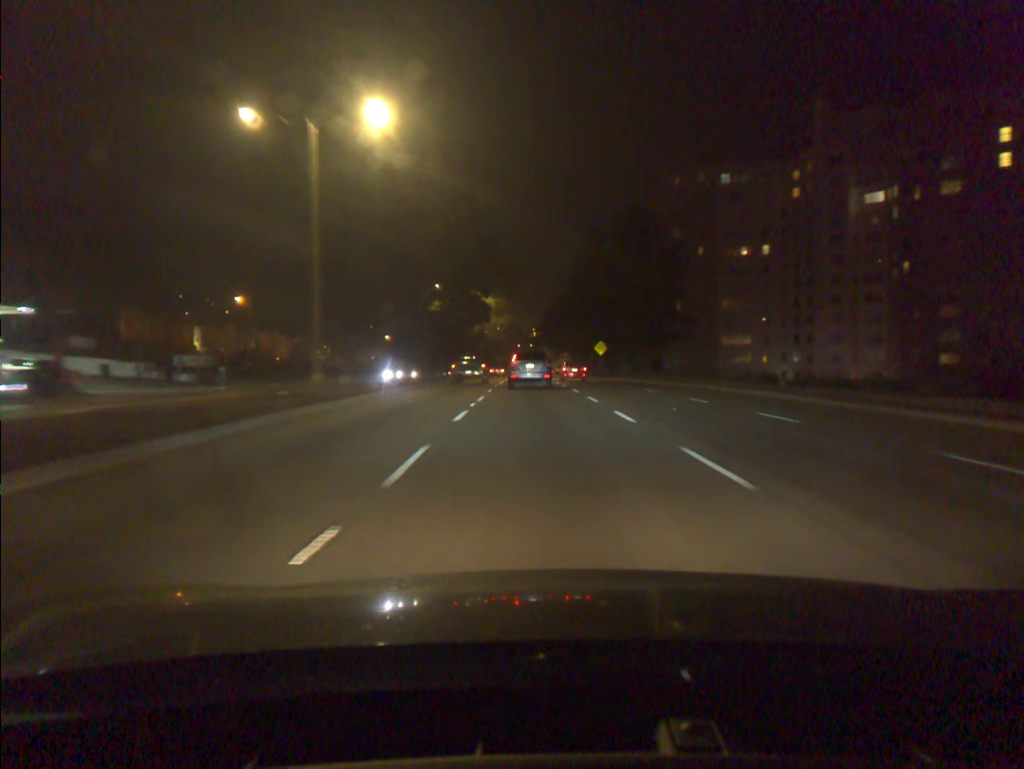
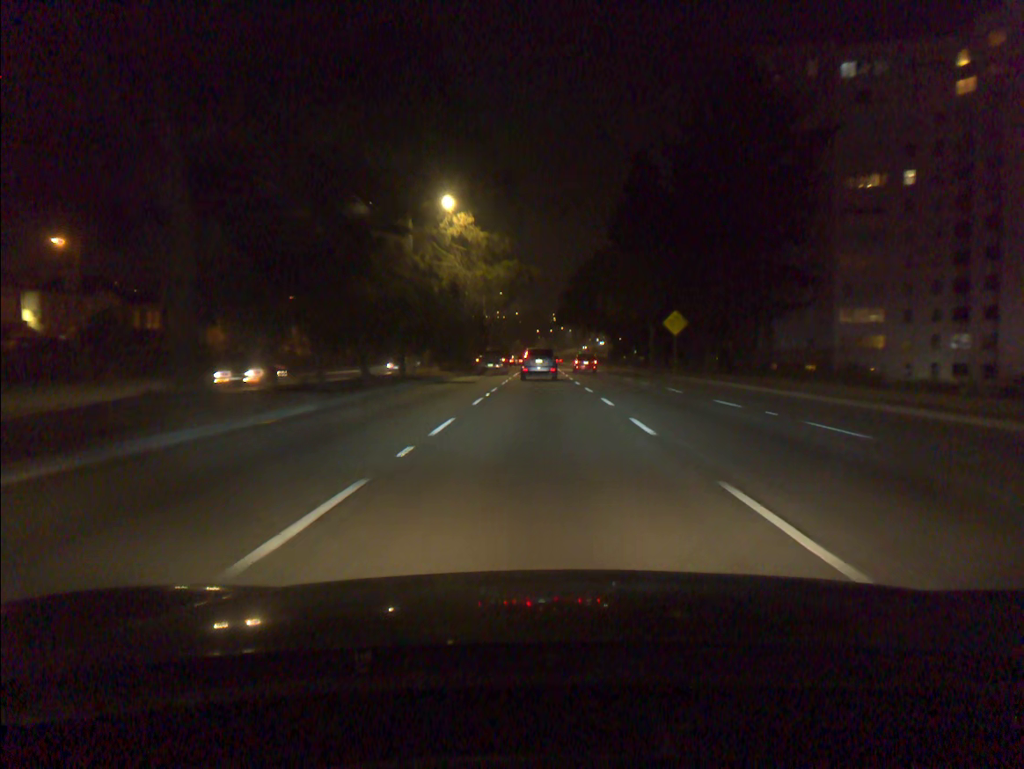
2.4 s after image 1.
(-0.5, +39.9) m; -1°
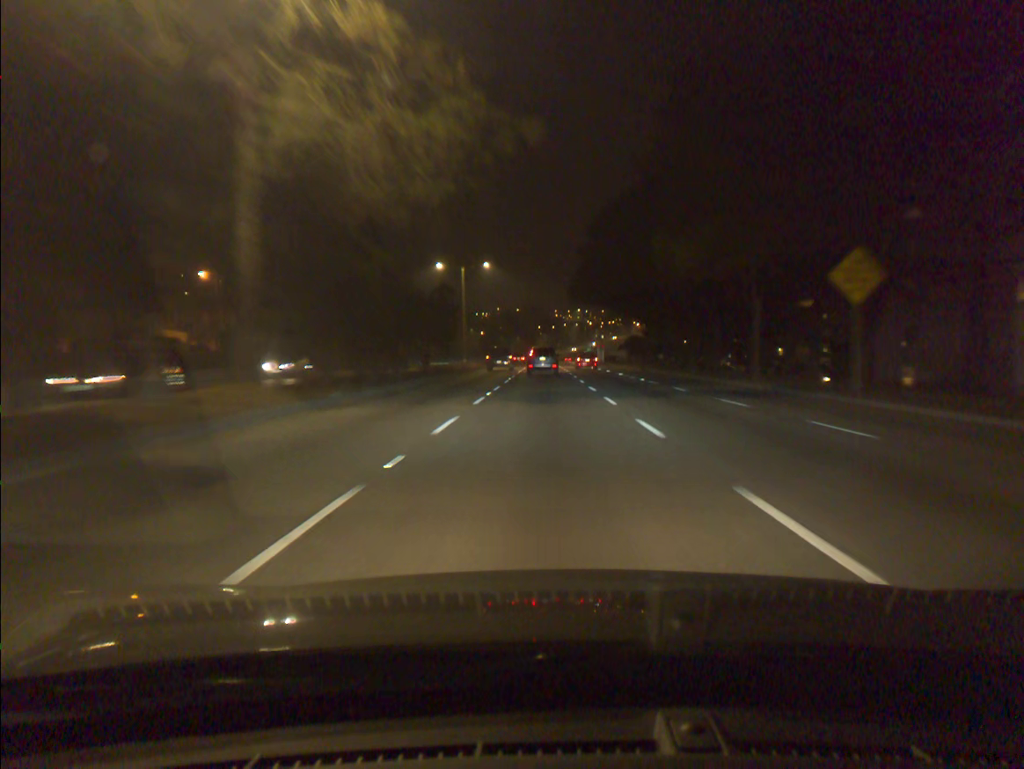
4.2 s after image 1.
(-0.1, +29.8) m; 0°
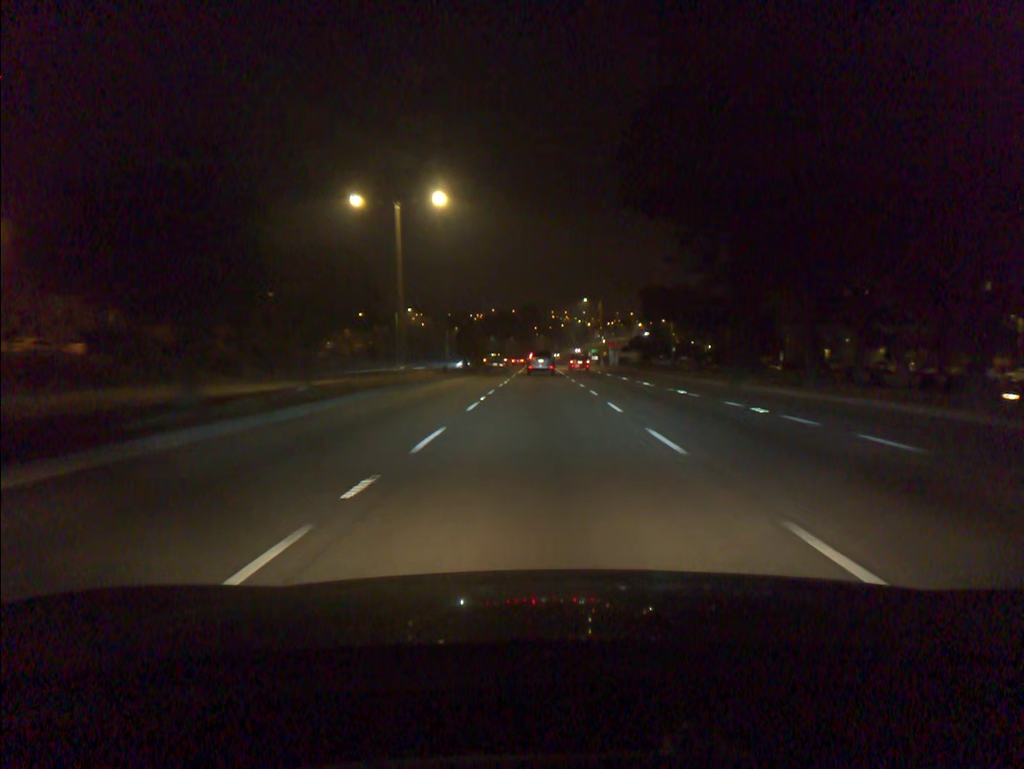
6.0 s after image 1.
(0.0, +30.9) m; 0°
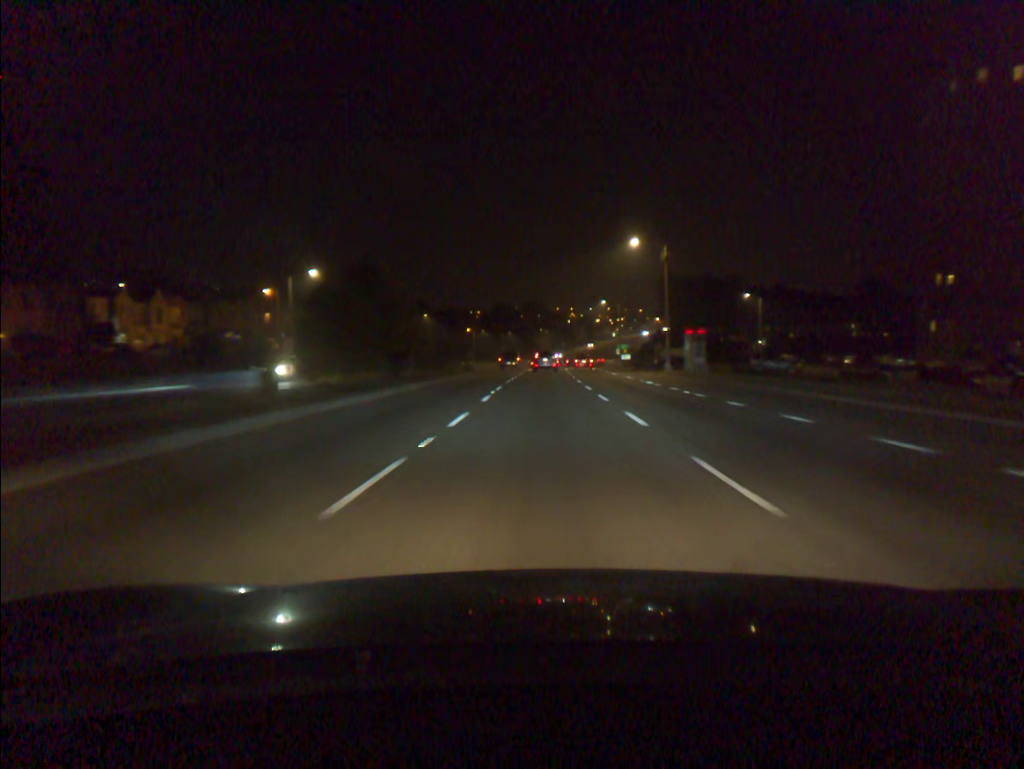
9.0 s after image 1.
(-0.1, +55.4) m; 0°
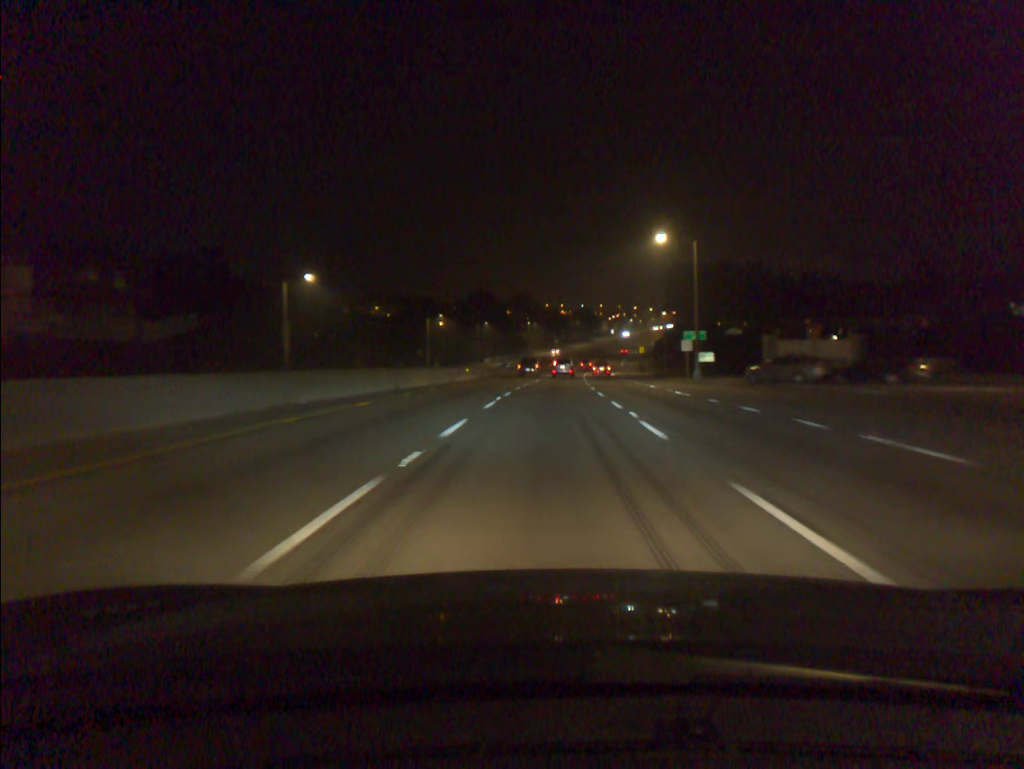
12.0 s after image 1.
(+0.2, +60.8) m; +1°
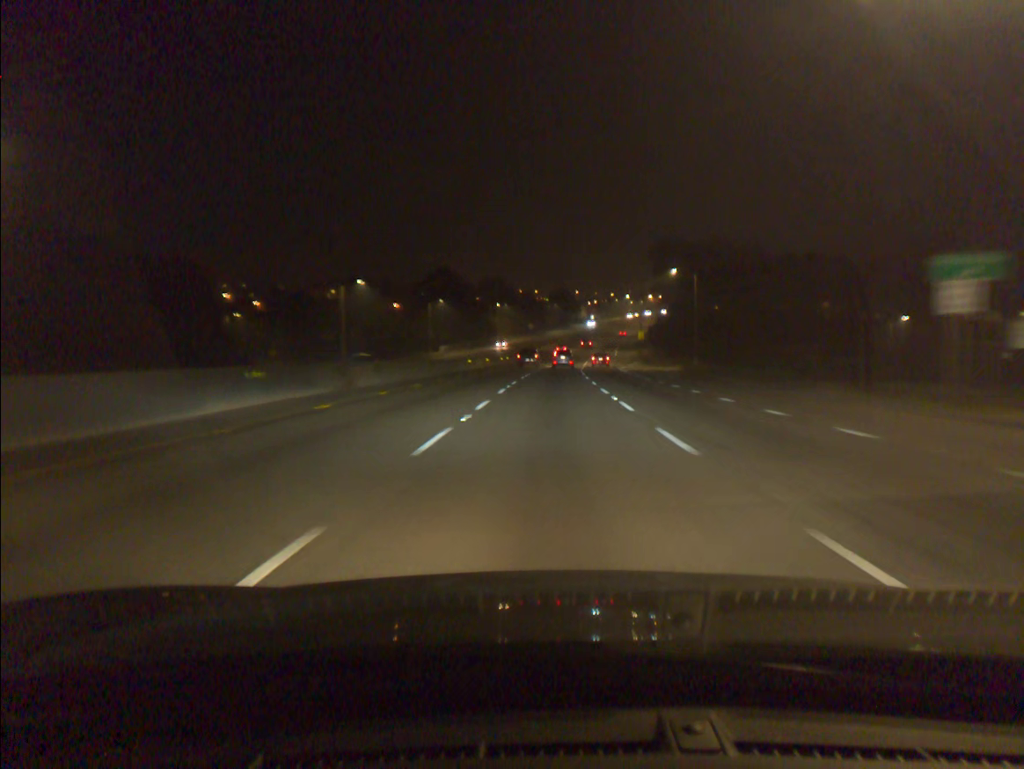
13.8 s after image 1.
(+0.6, +39.1) m; +2°
